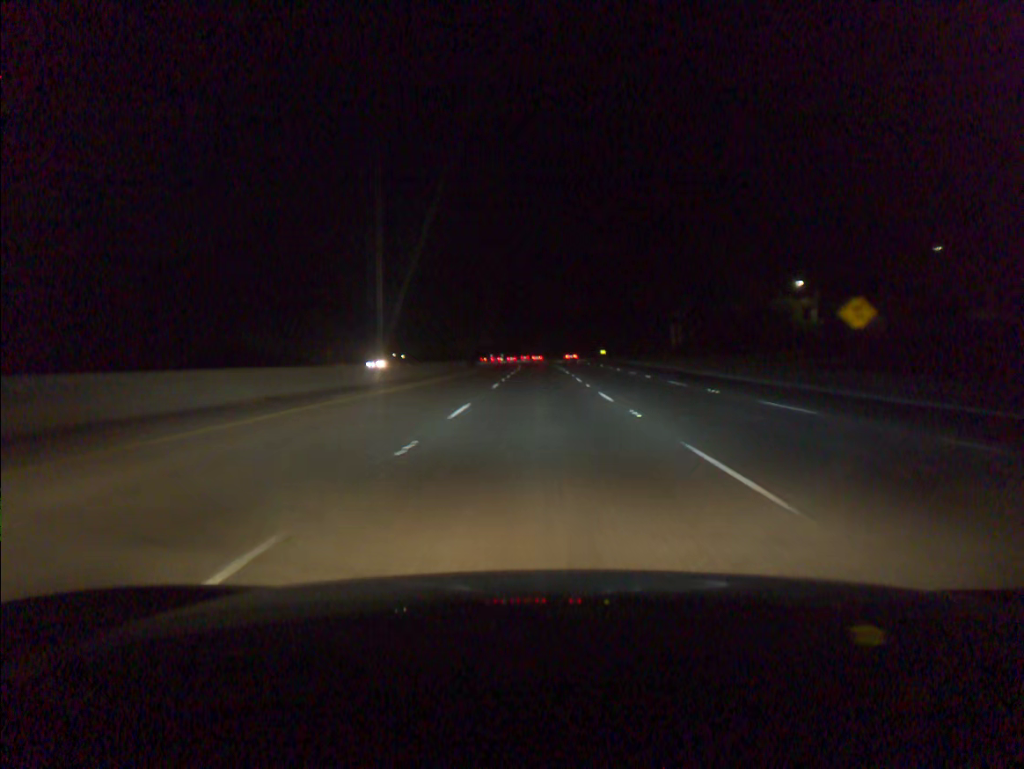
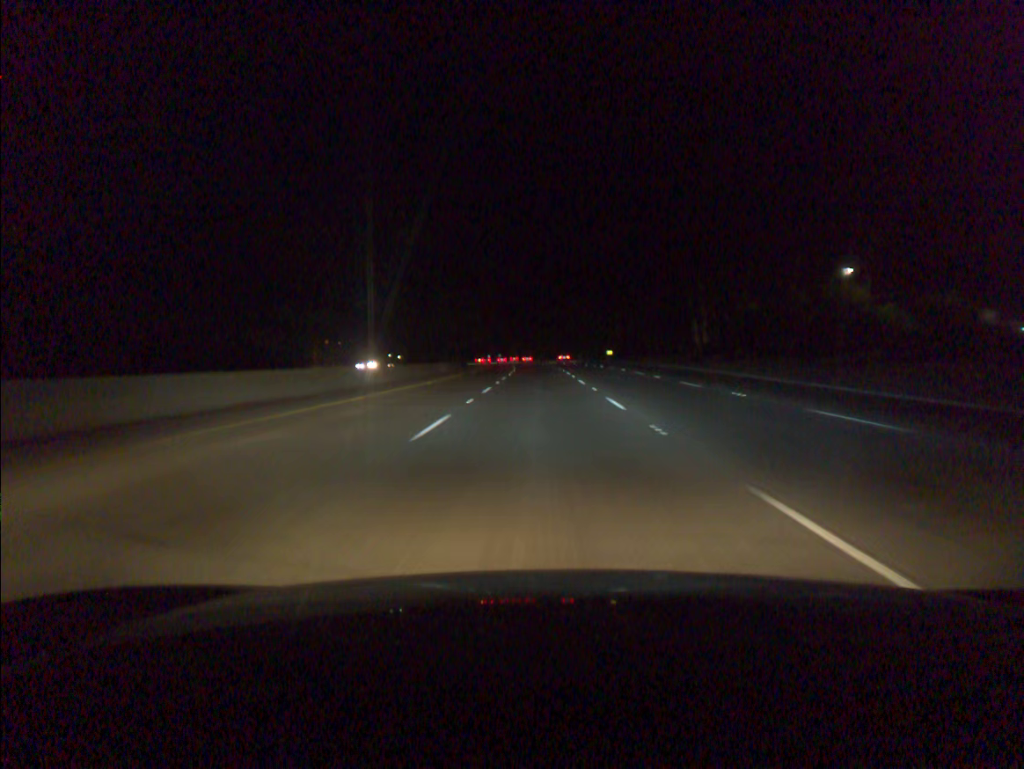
(0.0, +18.3) m; 0°
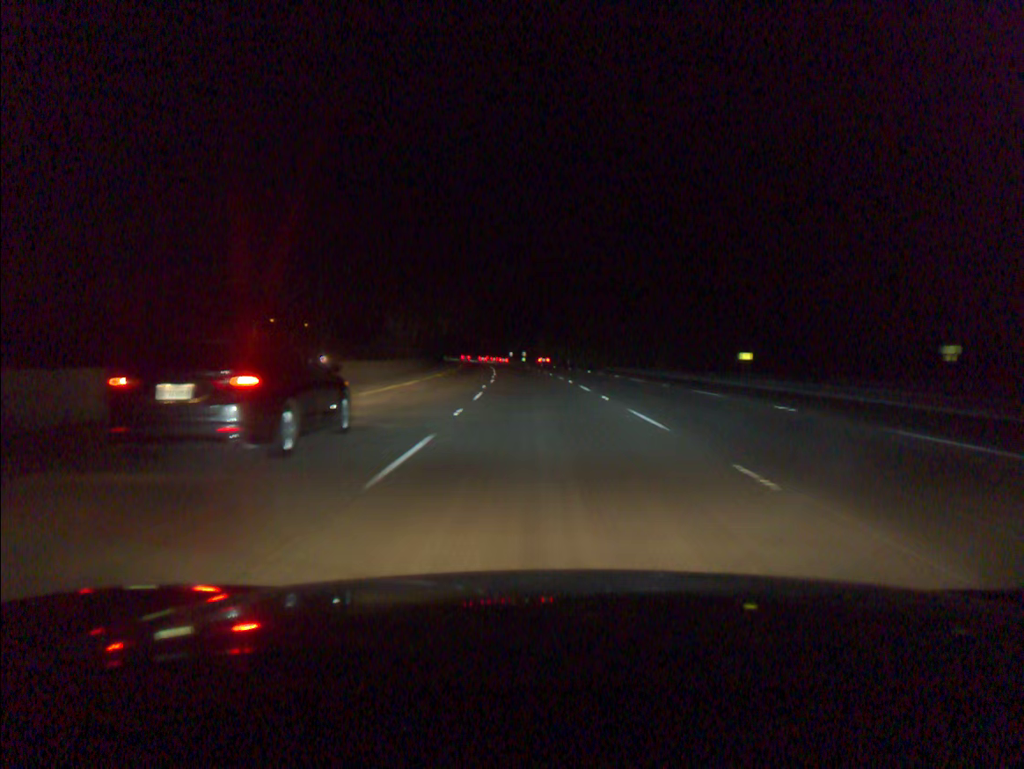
(-1.5, +91.4) m; -2°
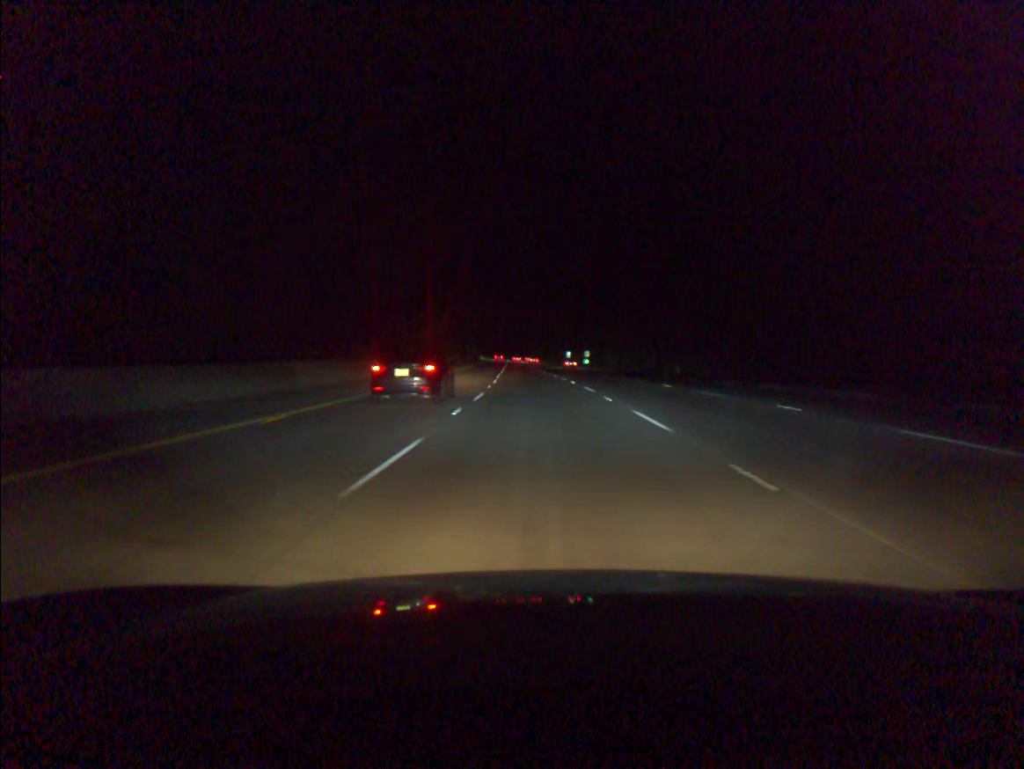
(-2.6, +73.2) m; -4°
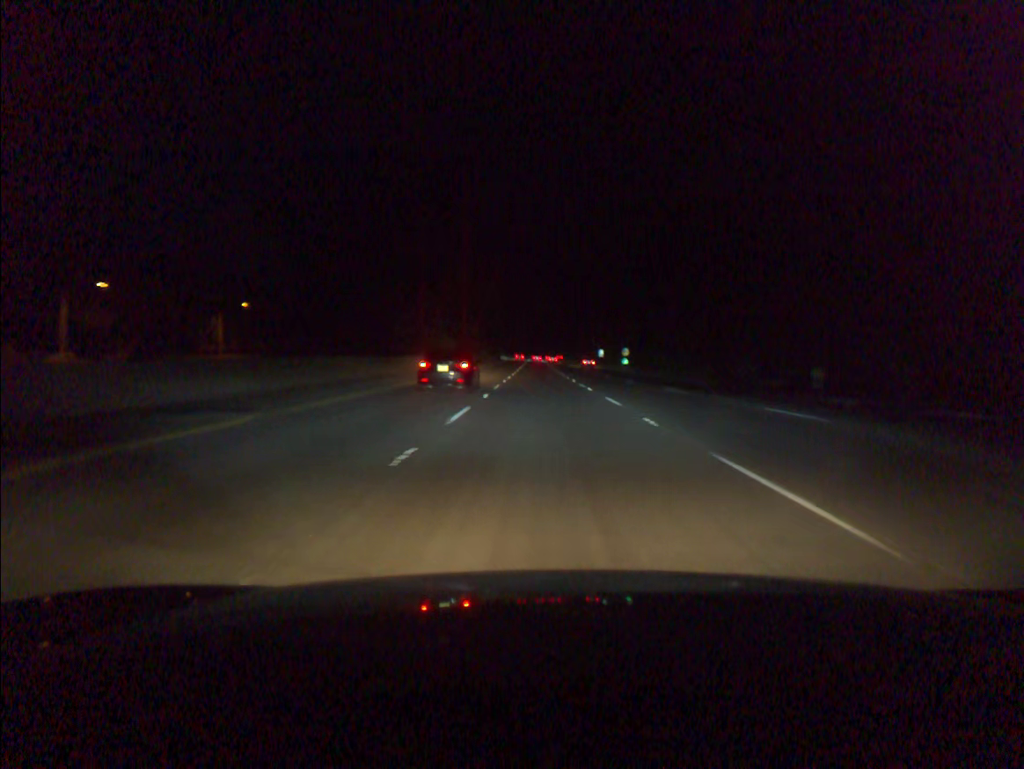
(-0.6, +36.6) m; -2°
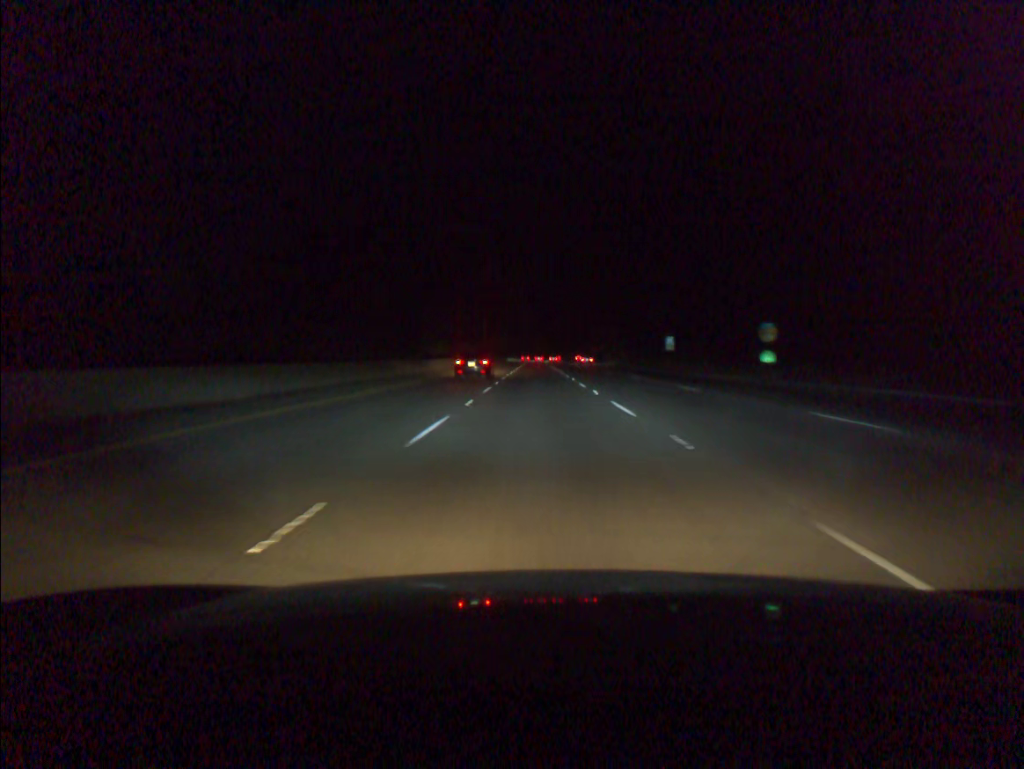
(-0.5, +91.6) m; 0°
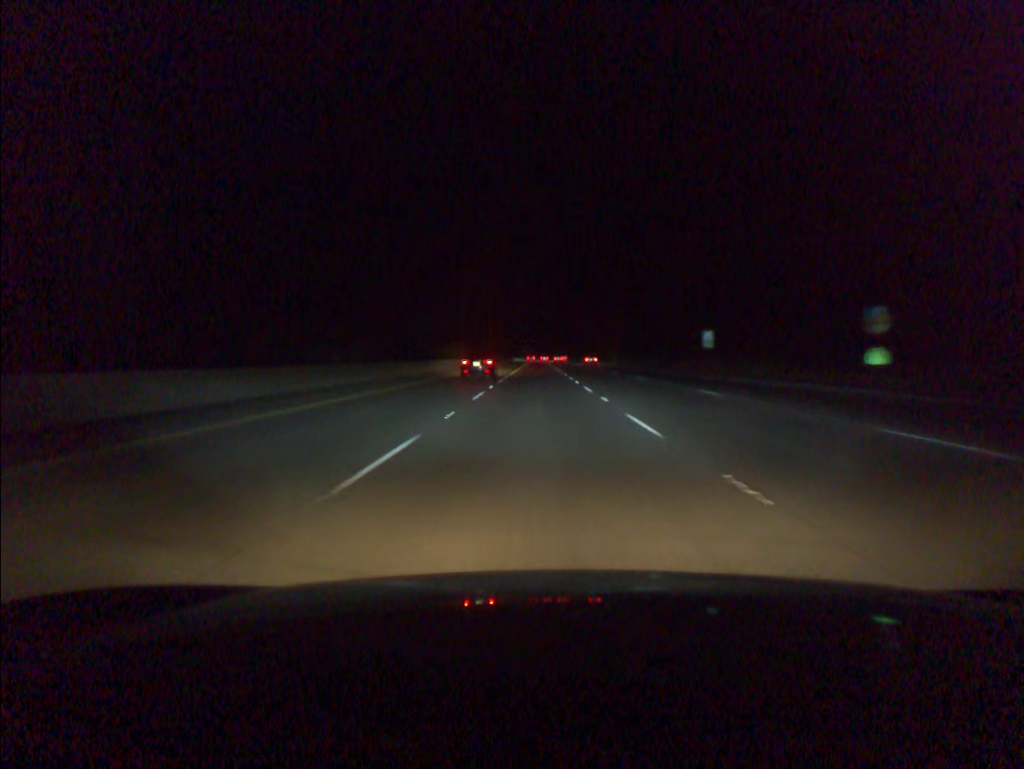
(0.0, +18.3) m; 0°
